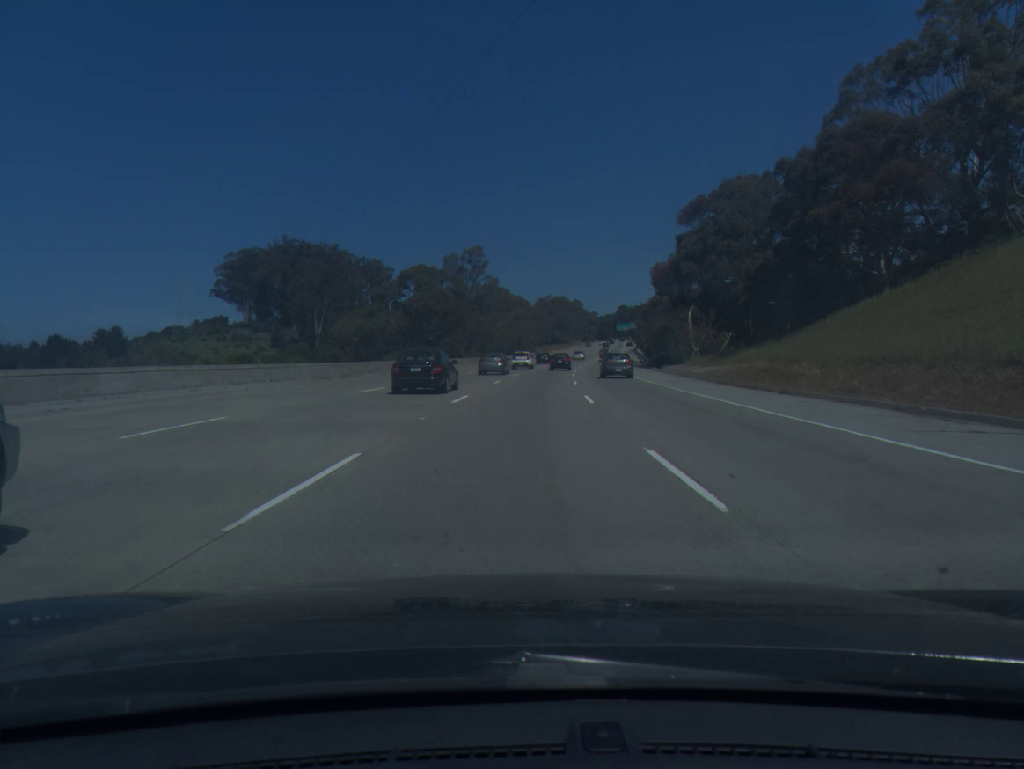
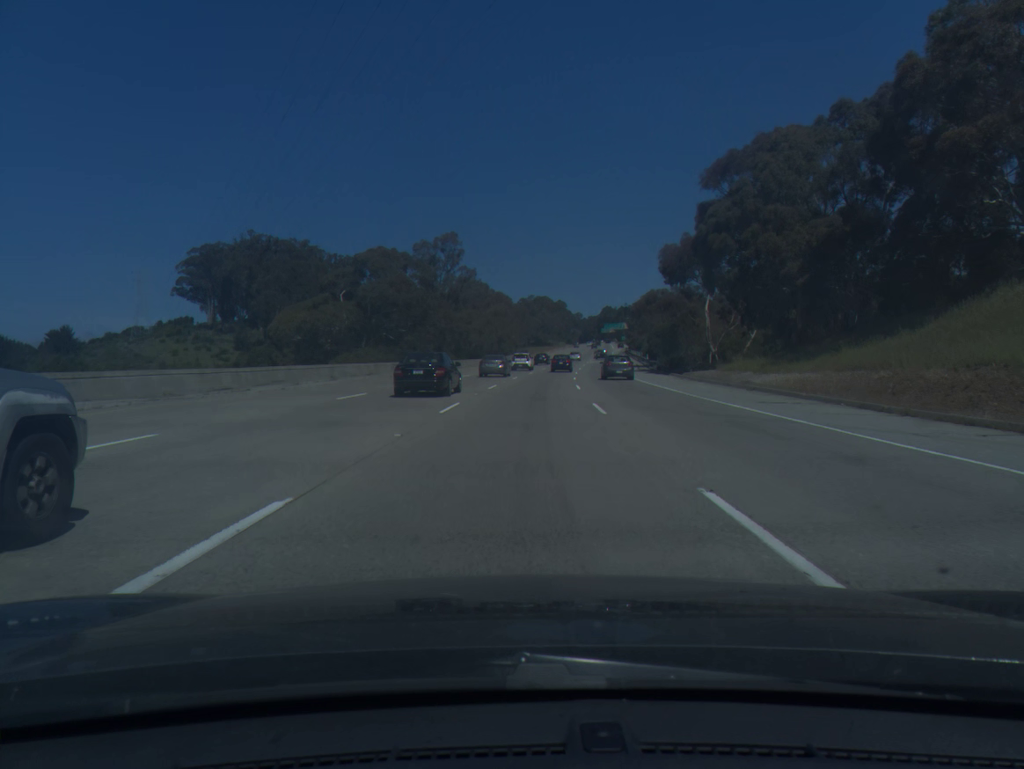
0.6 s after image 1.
(+0.2, +17.5) m; +1°
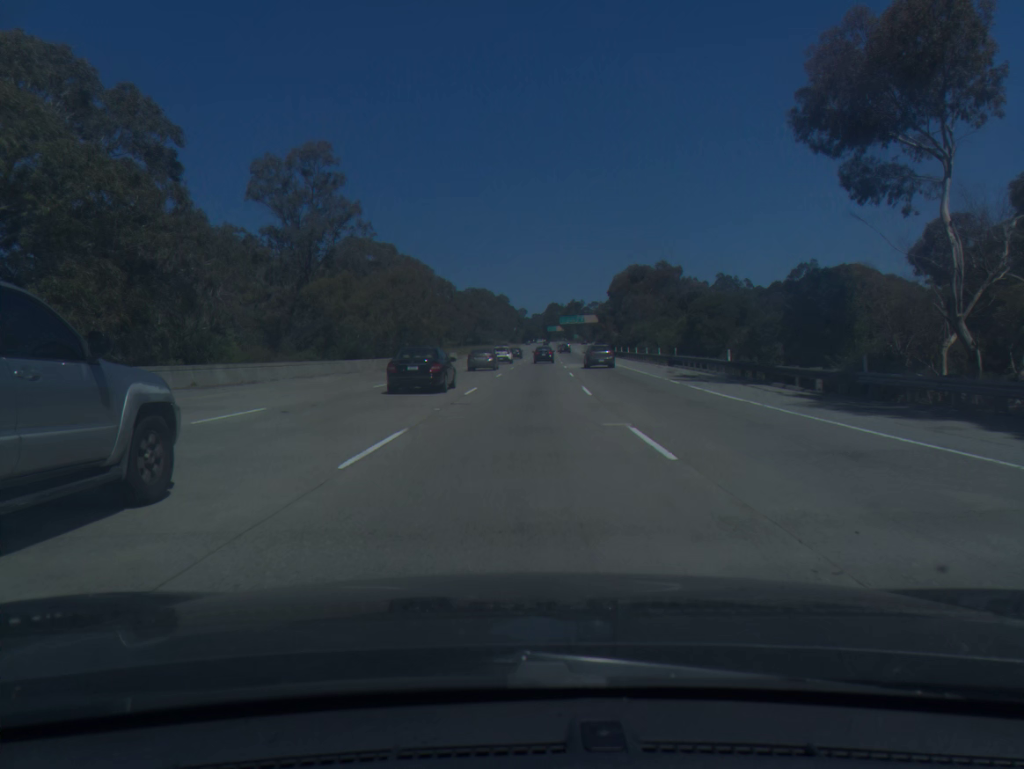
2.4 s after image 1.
(+2.0, +52.9) m; +4°
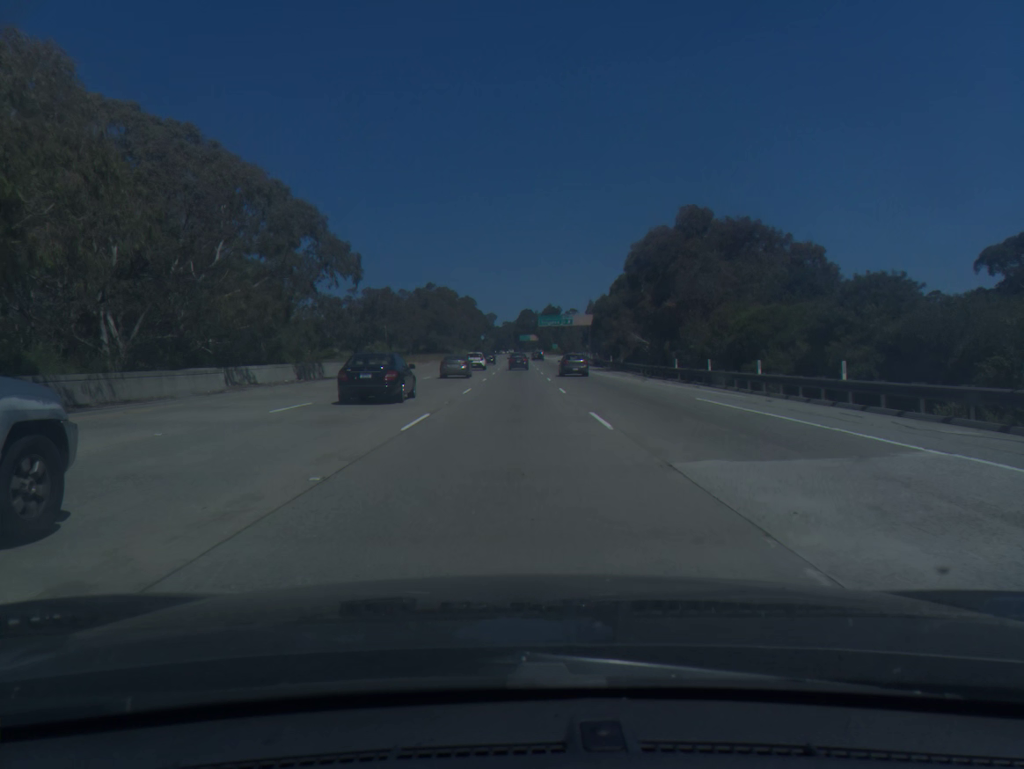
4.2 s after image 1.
(+1.6, +53.4) m; +2°
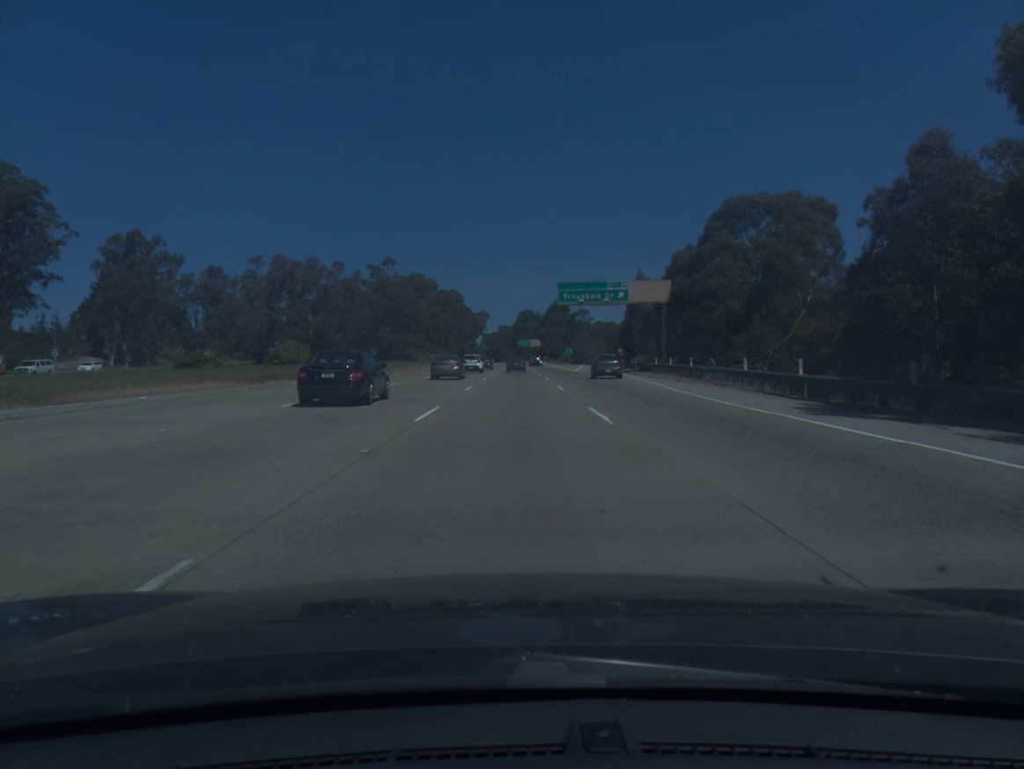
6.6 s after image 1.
(-0.2, +72.3) m; 0°
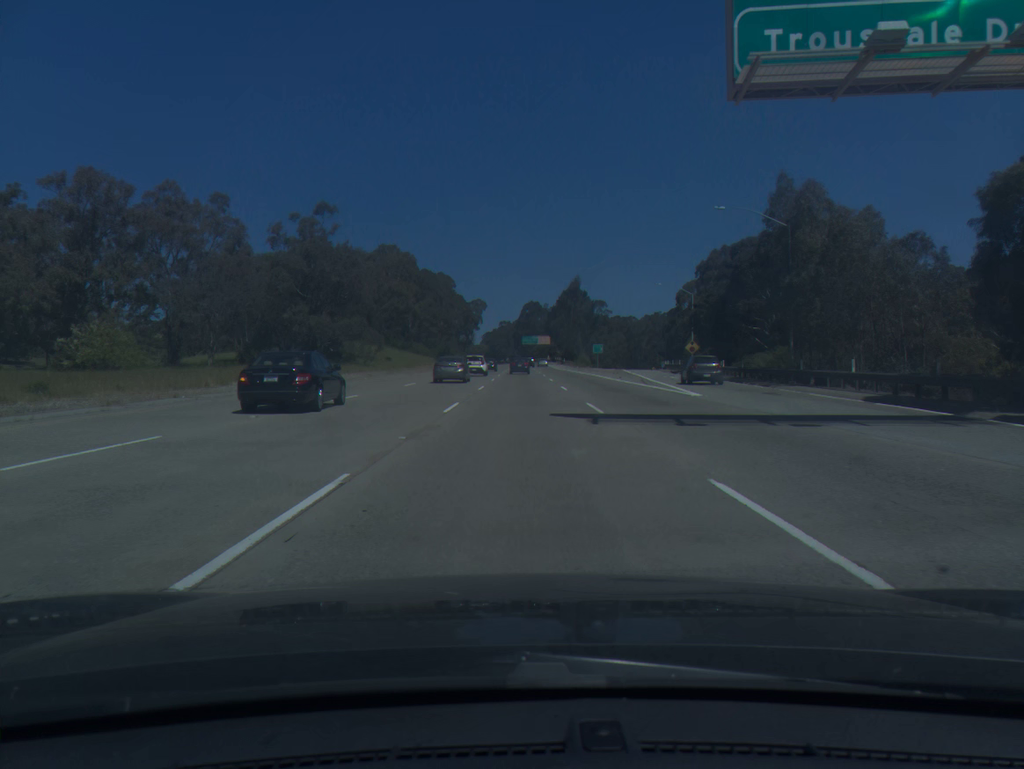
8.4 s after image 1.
(-0.3, +54.8) m; 0°
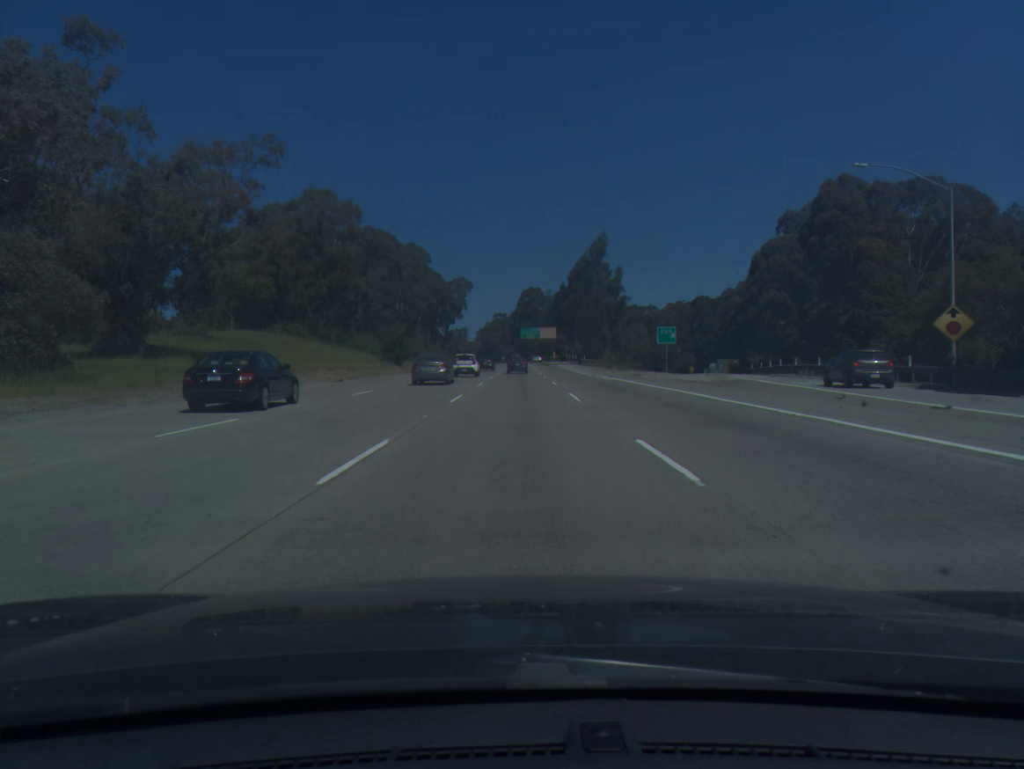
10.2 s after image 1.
(+0.4, +54.8) m; 0°
